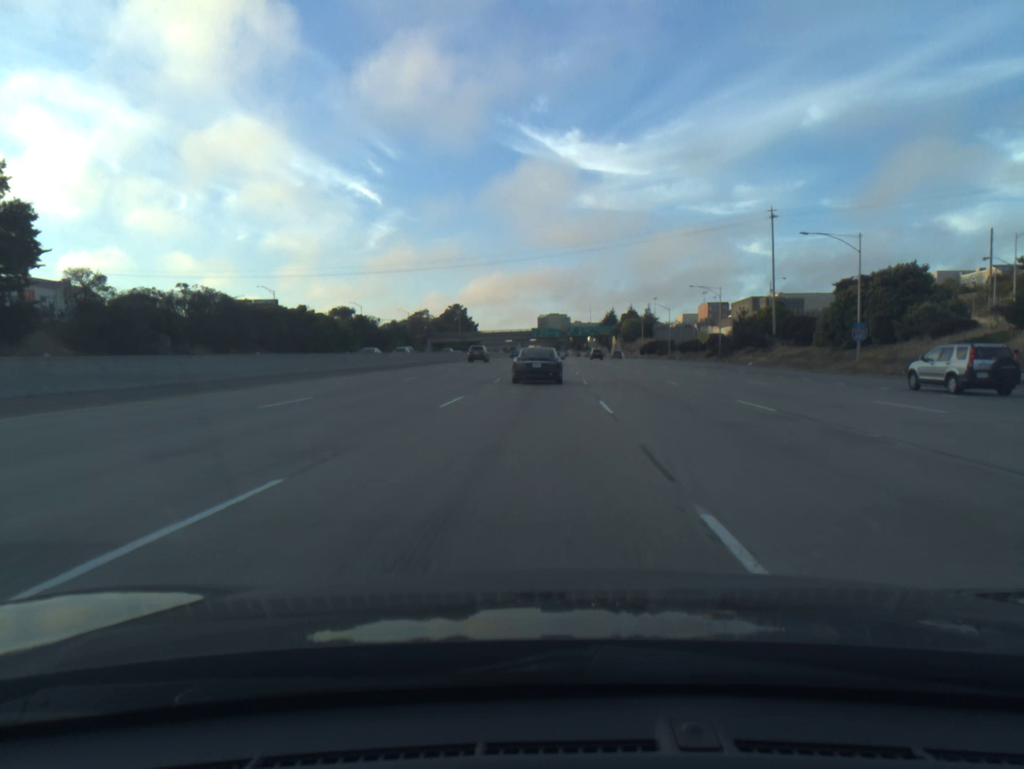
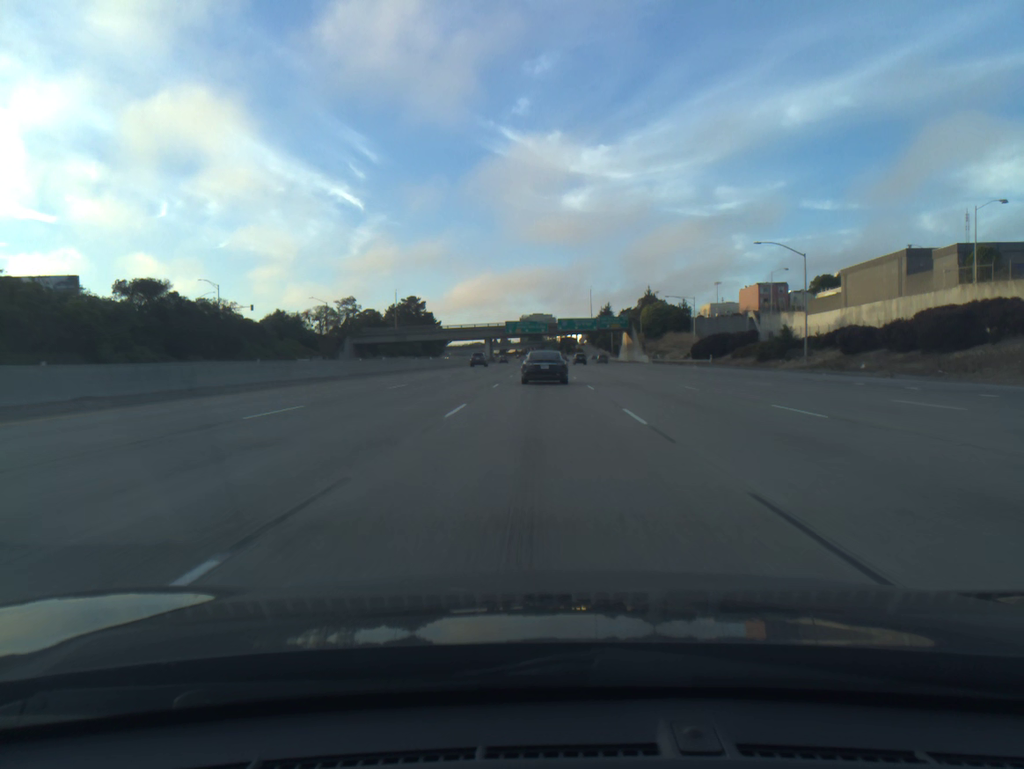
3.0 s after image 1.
(+1.3, +88.0) m; +1°
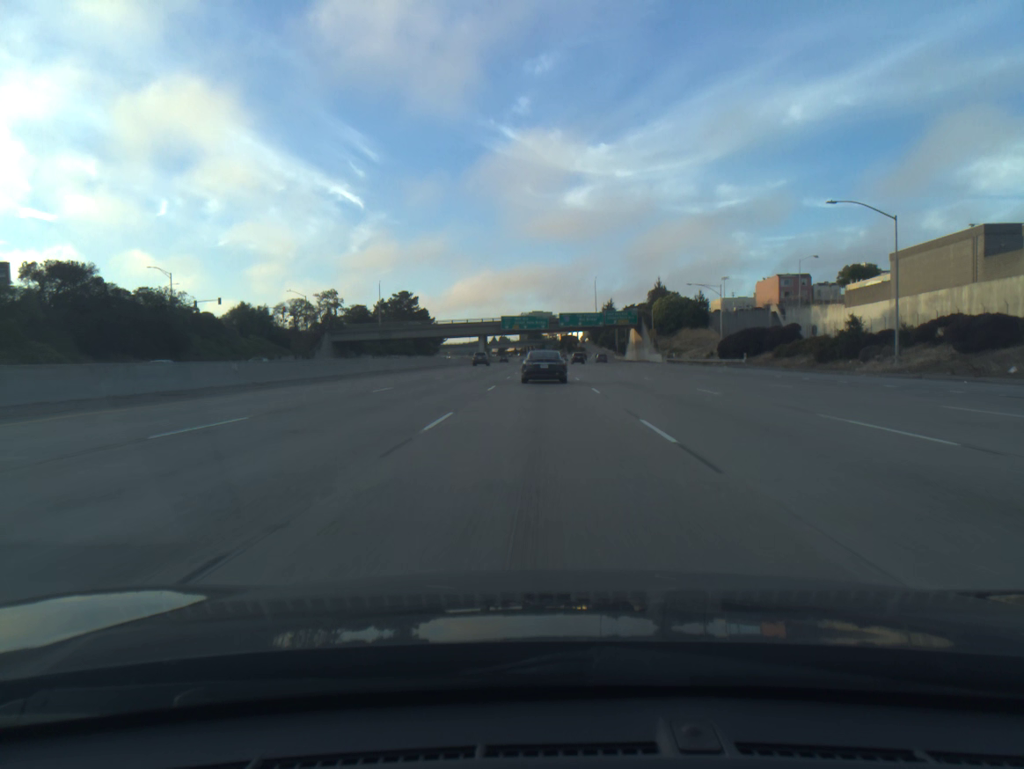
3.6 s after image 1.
(0.0, +17.2) m; 0°
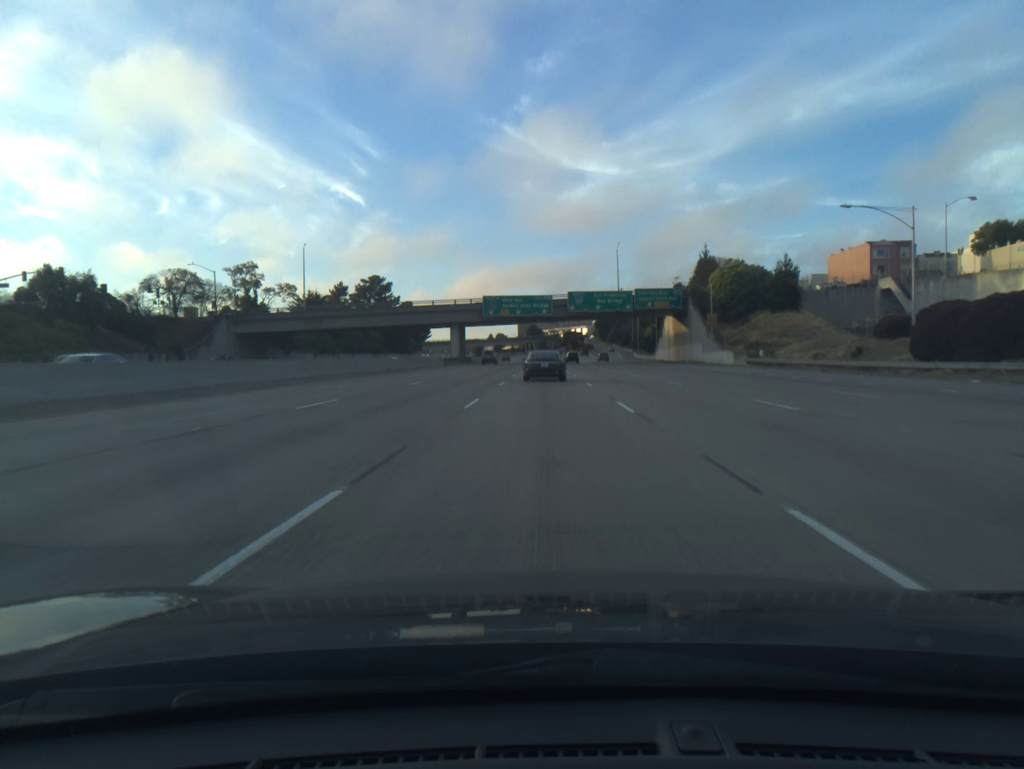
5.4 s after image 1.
(-0.1, +50.8) m; 0°
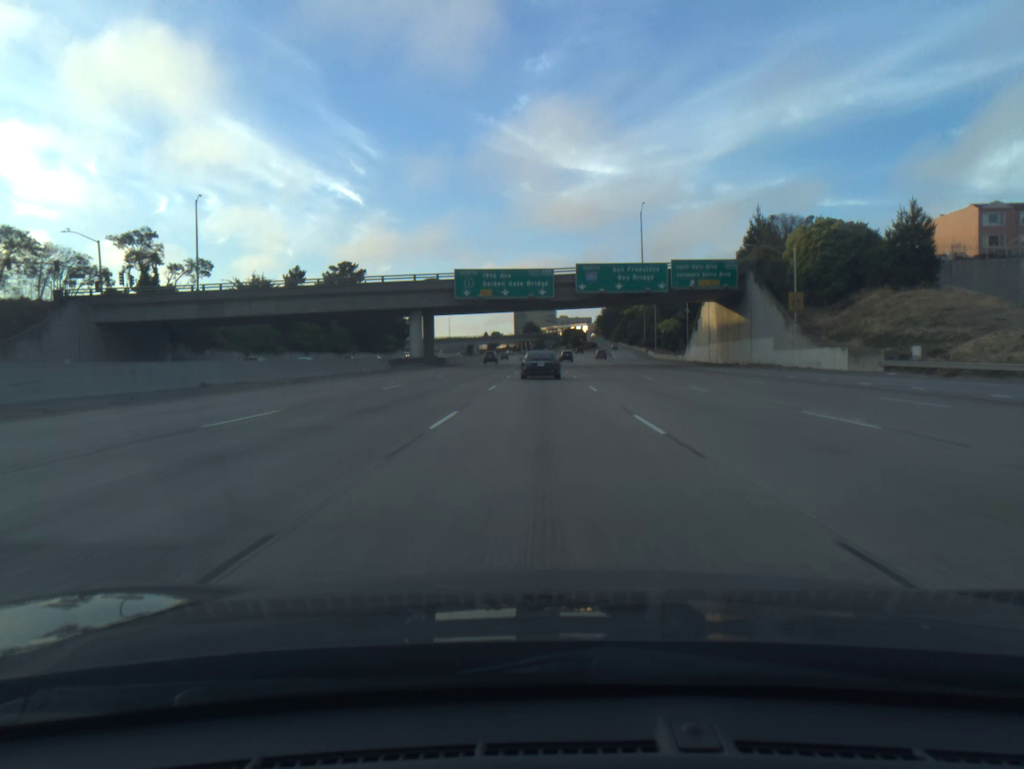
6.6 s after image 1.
(+0.1, +33.3) m; 0°
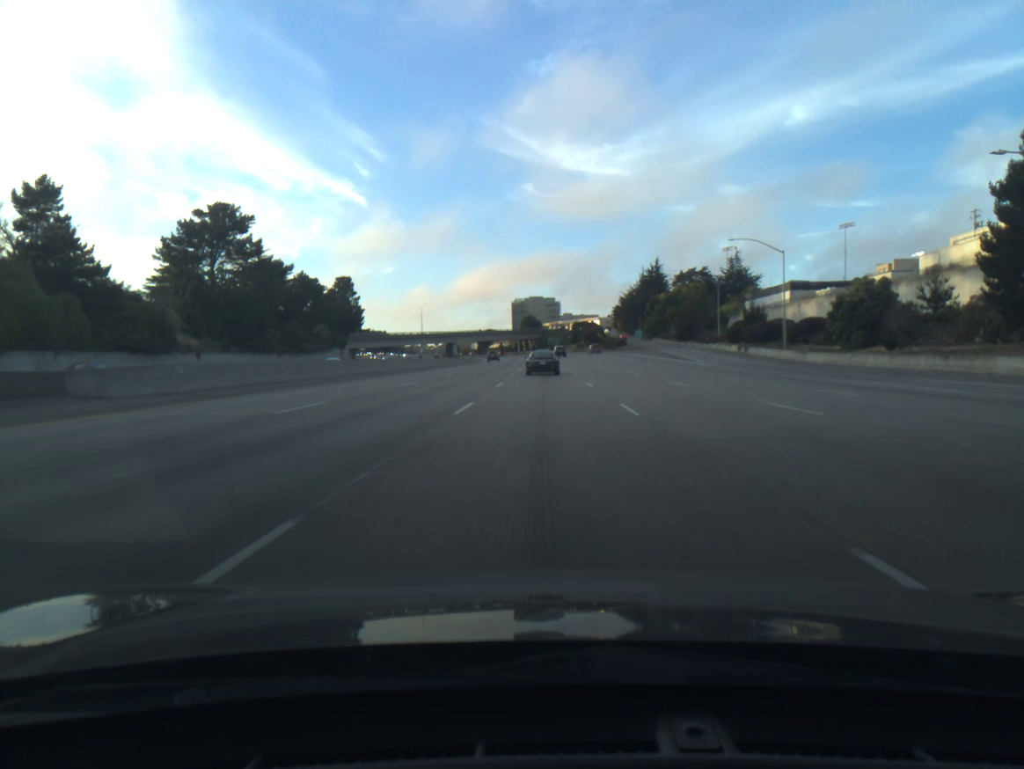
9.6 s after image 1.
(-0.3, +82.2) m; 0°
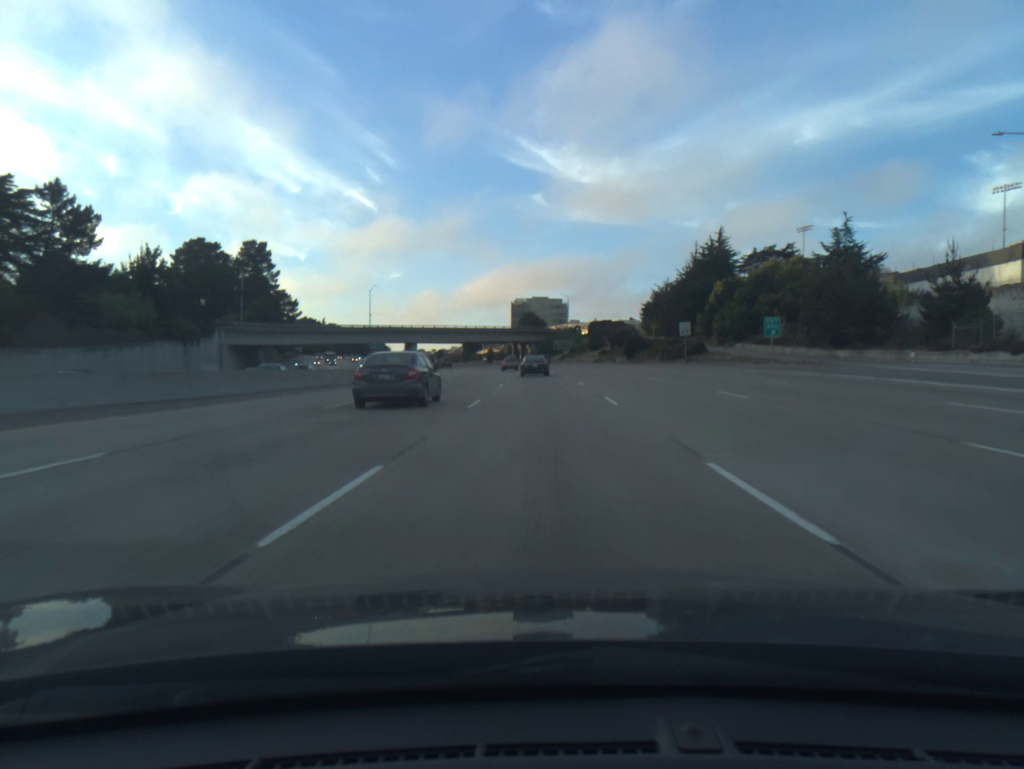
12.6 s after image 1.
(+0.2, +81.9) m; 0°
